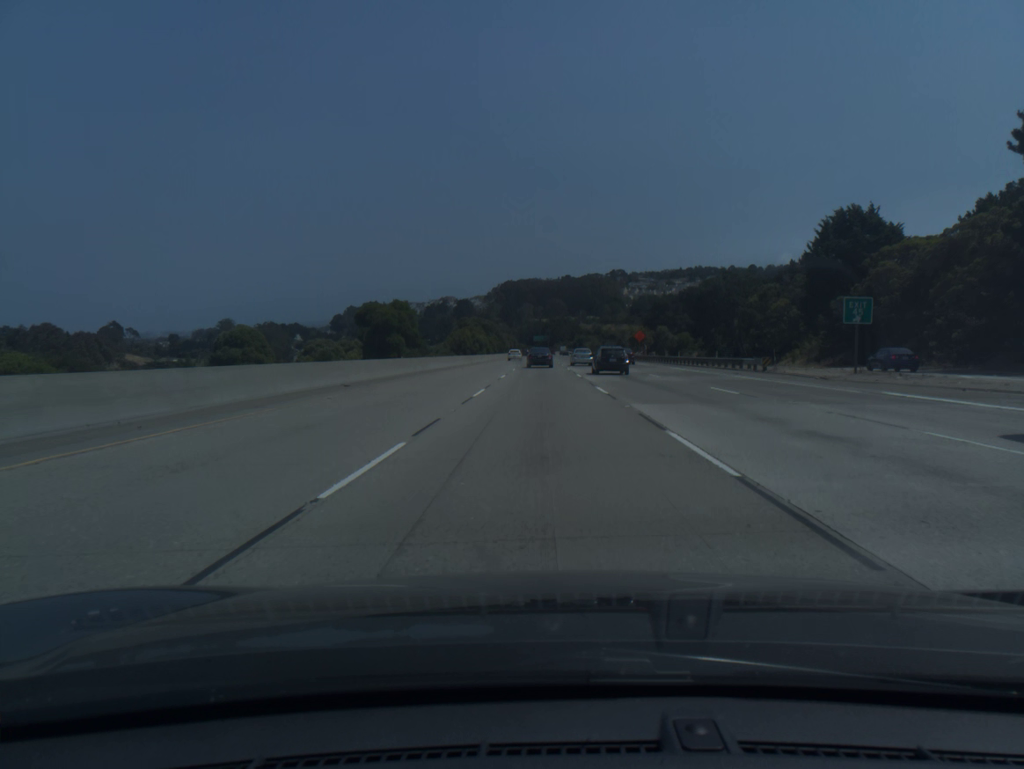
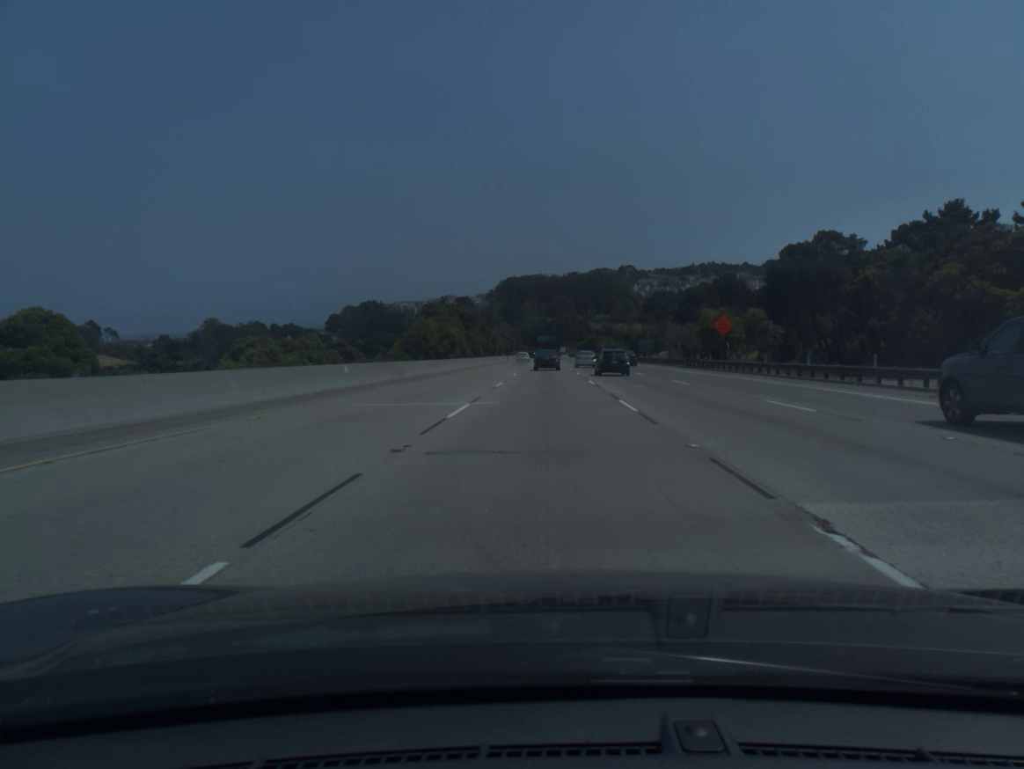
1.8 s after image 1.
(-0.1, +49.7) m; 0°
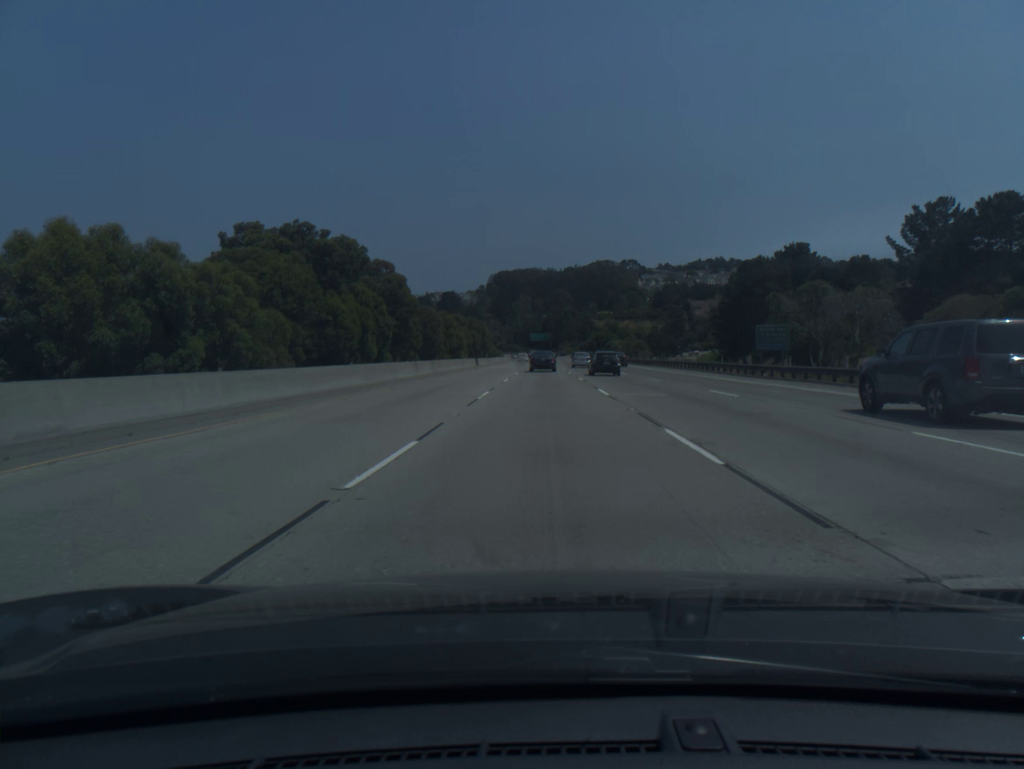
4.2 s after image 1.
(+0.2, +66.3) m; 0°
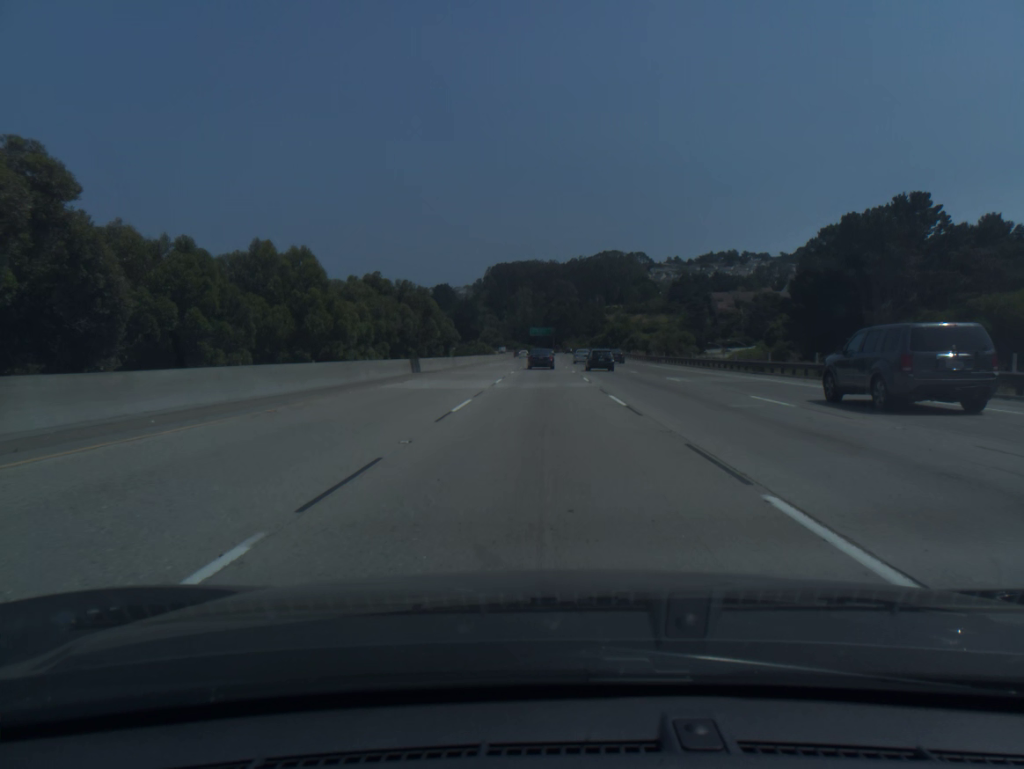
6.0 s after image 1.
(0.0, +49.6) m; 0°
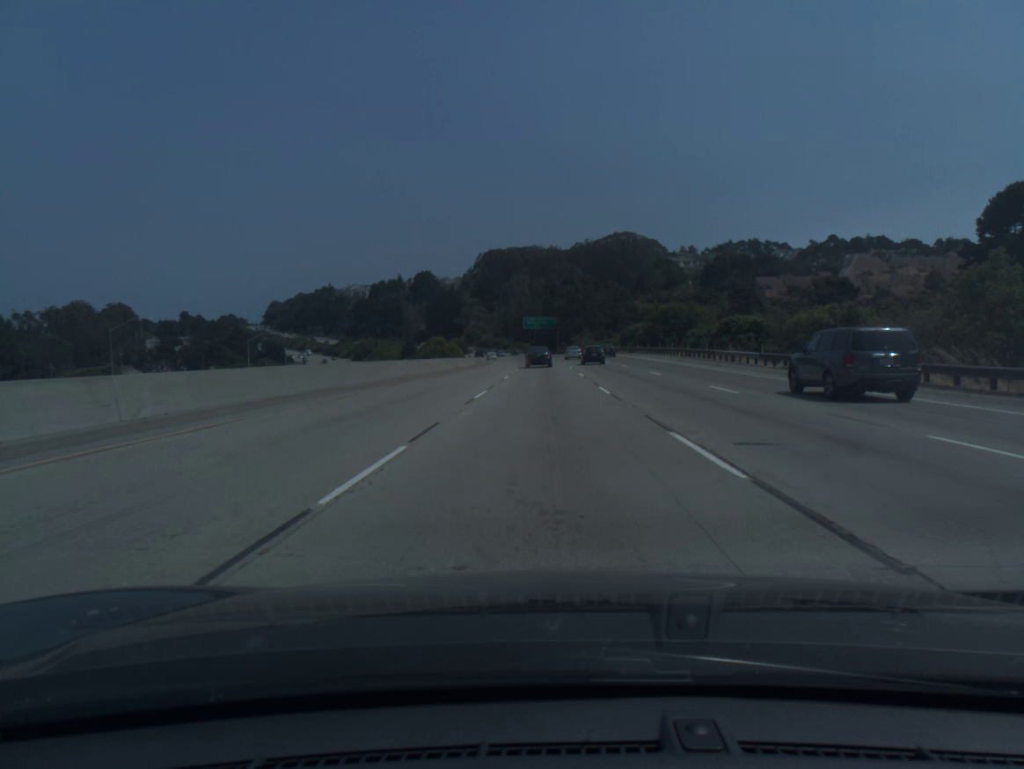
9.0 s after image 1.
(-0.3, +82.5) m; 0°
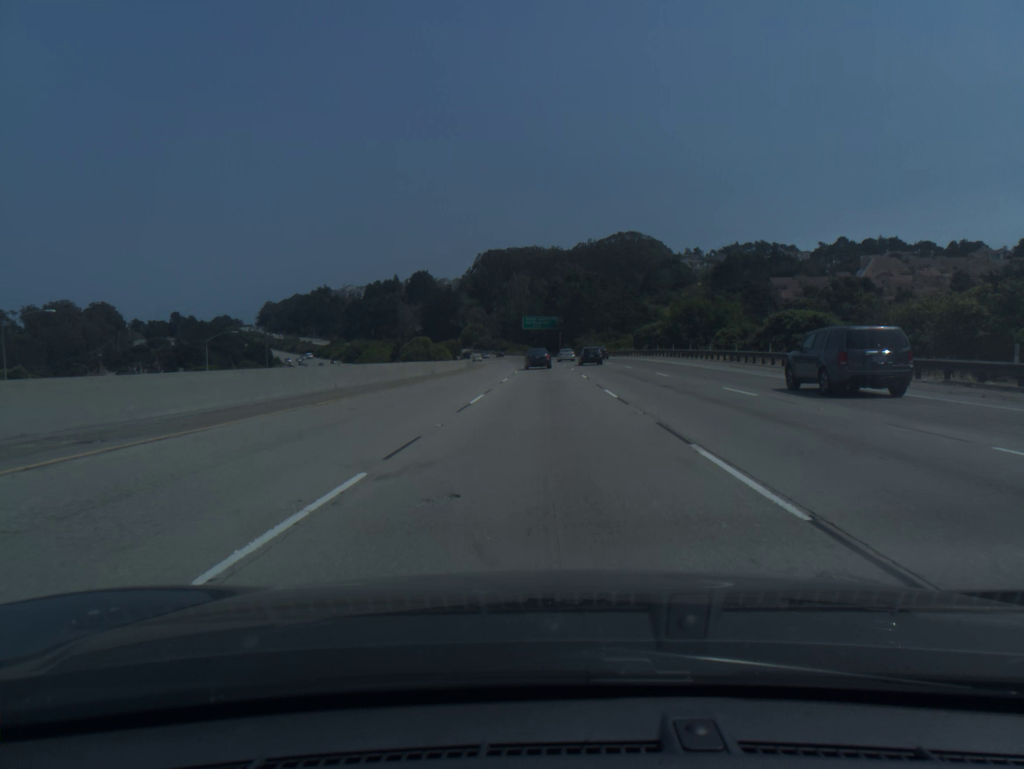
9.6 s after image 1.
(0.0, +16.5) m; 0°
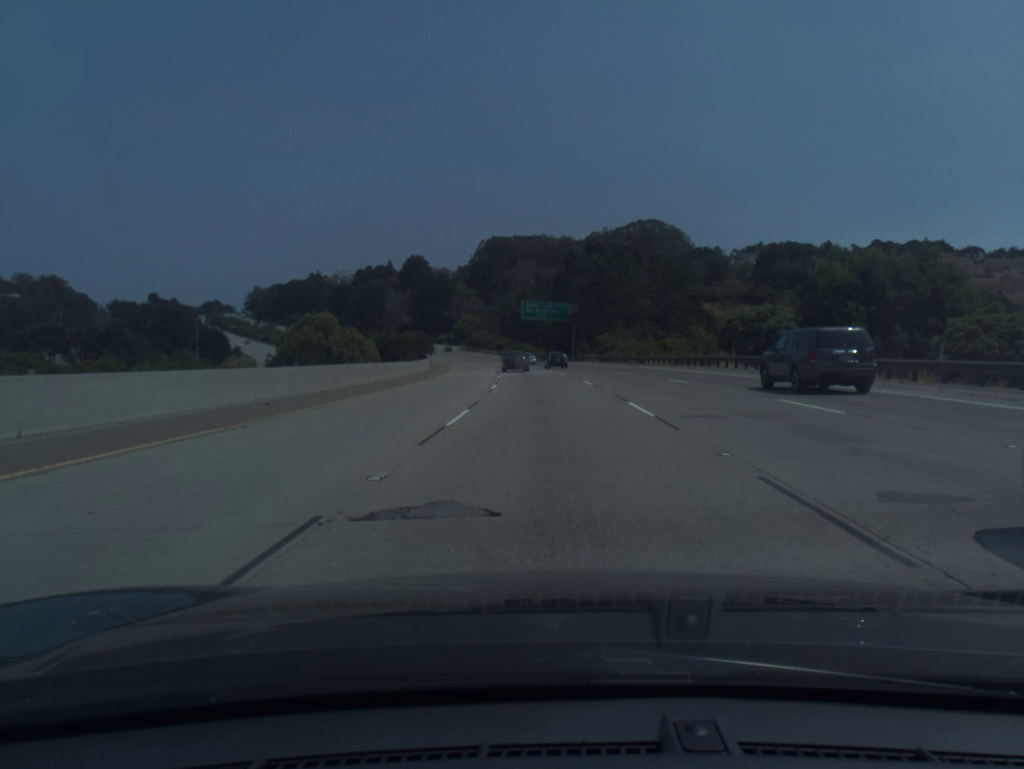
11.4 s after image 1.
(-0.1, +49.5) m; 0°
